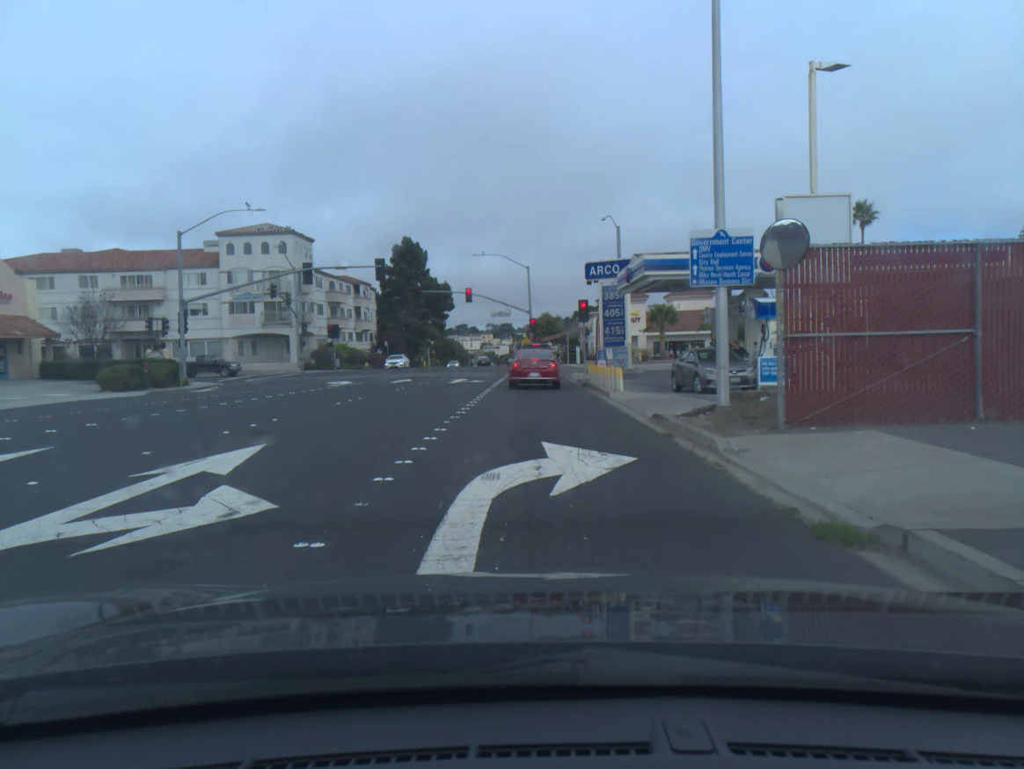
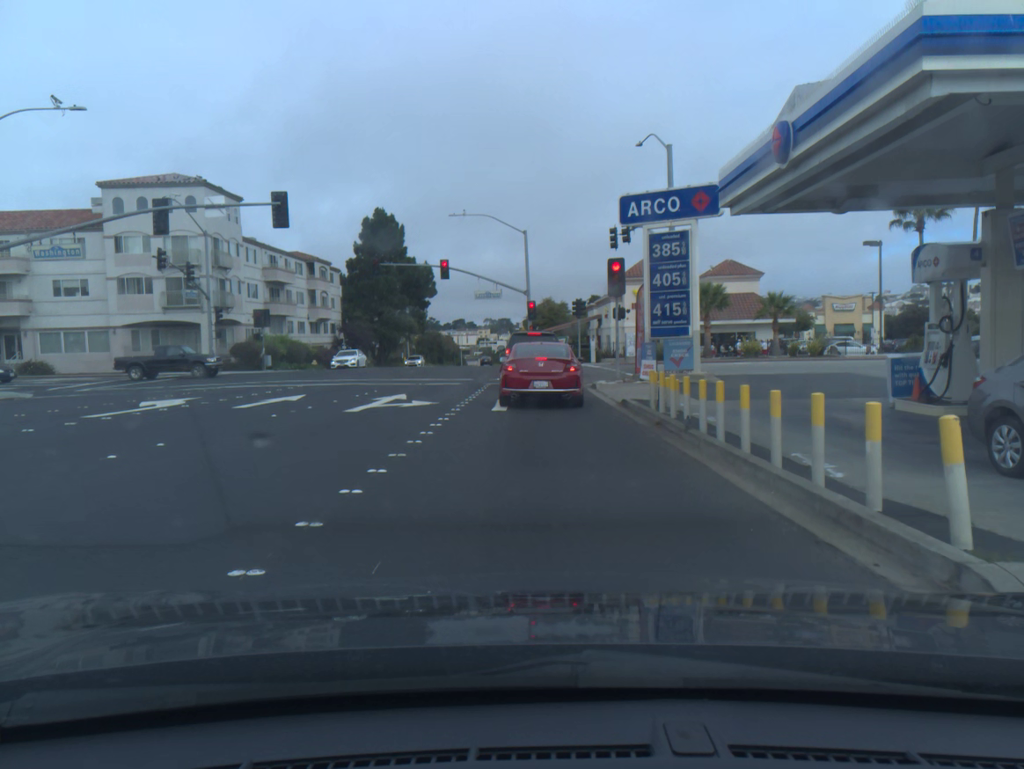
(0.0, +19.0) m; 0°
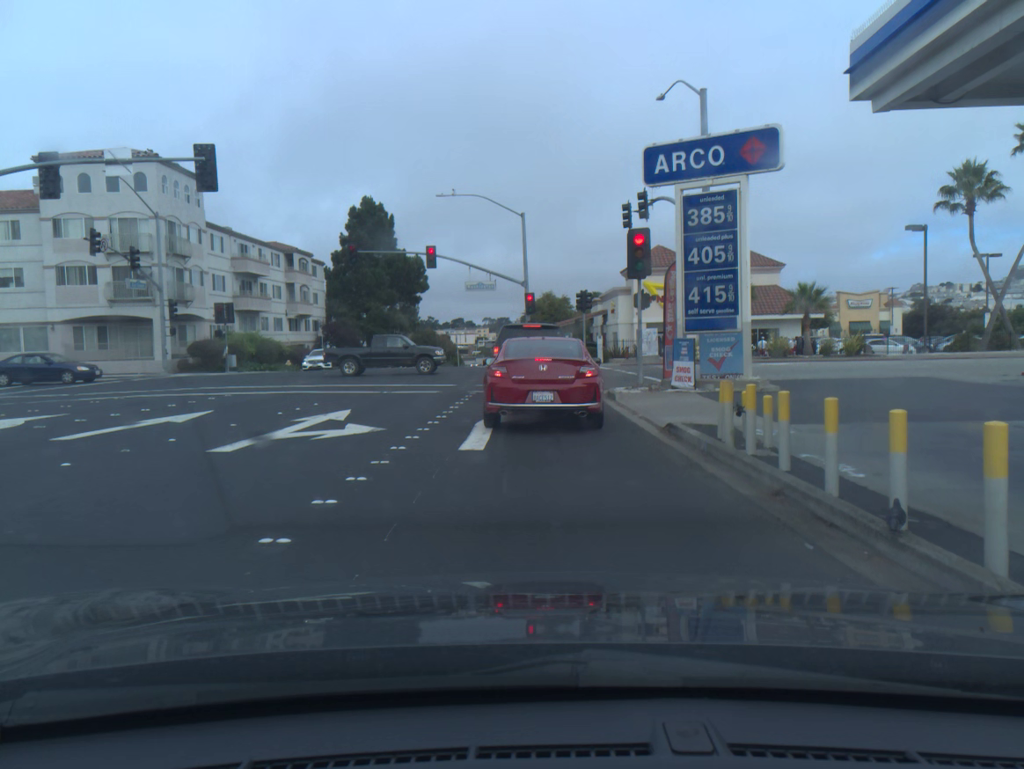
(0.0, +6.8) m; 0°
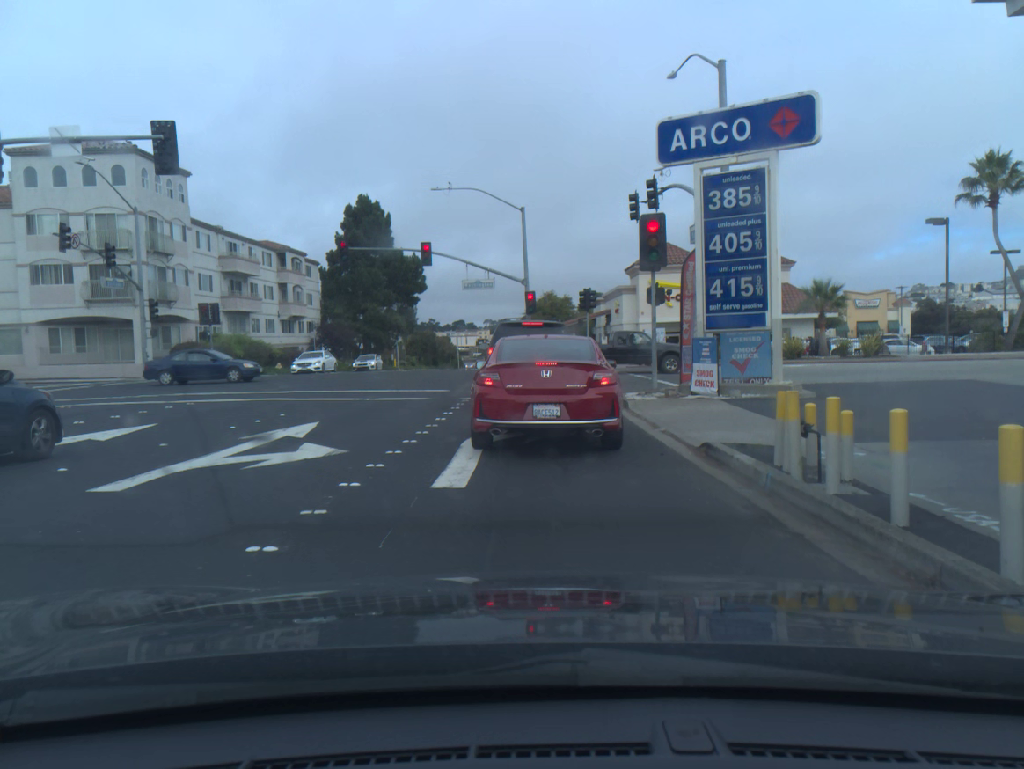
(0.0, +2.6) m; 0°
